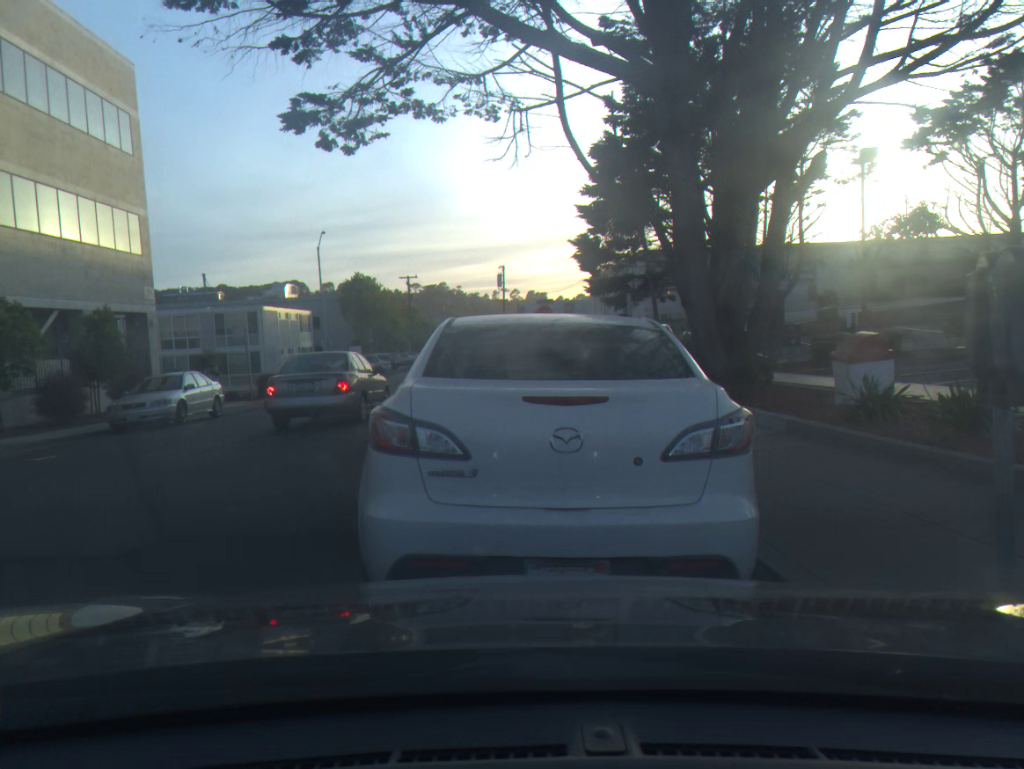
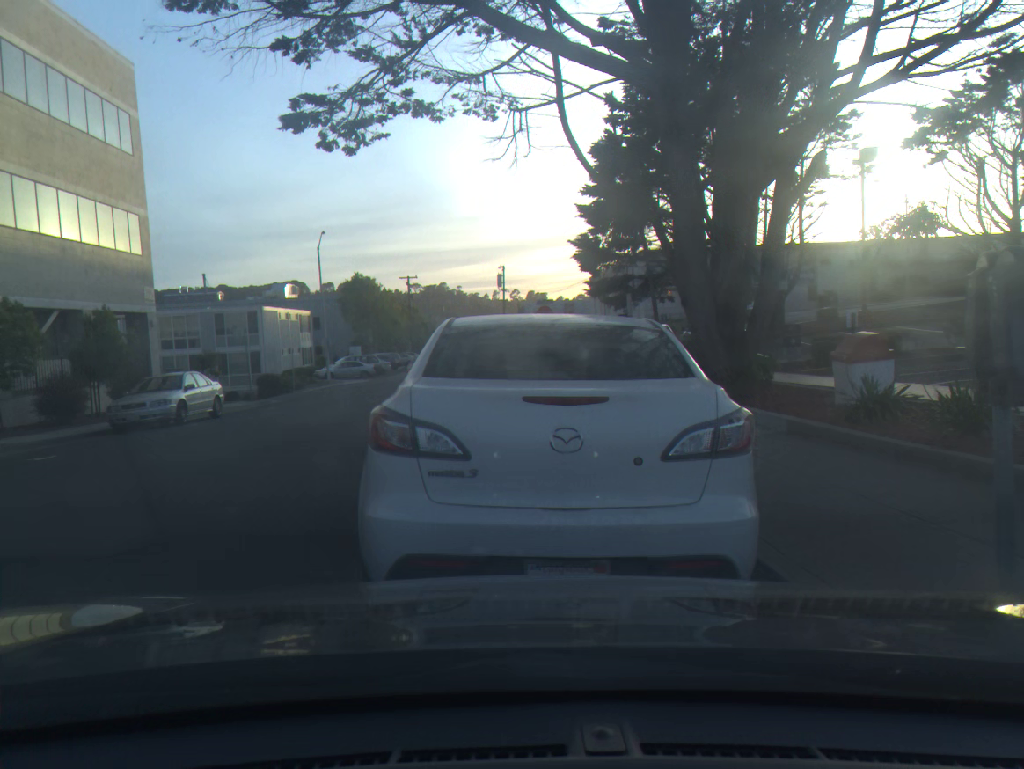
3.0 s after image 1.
(0.0, 0.0) m; 0°
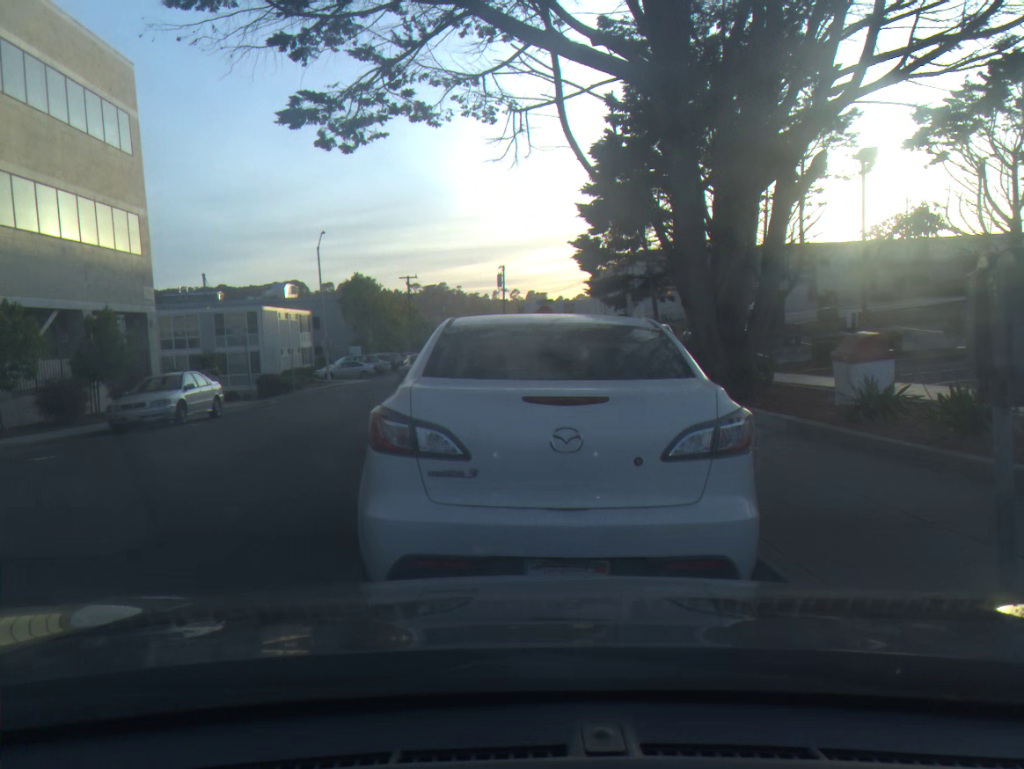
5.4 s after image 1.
(0.0, 0.0) m; 0°
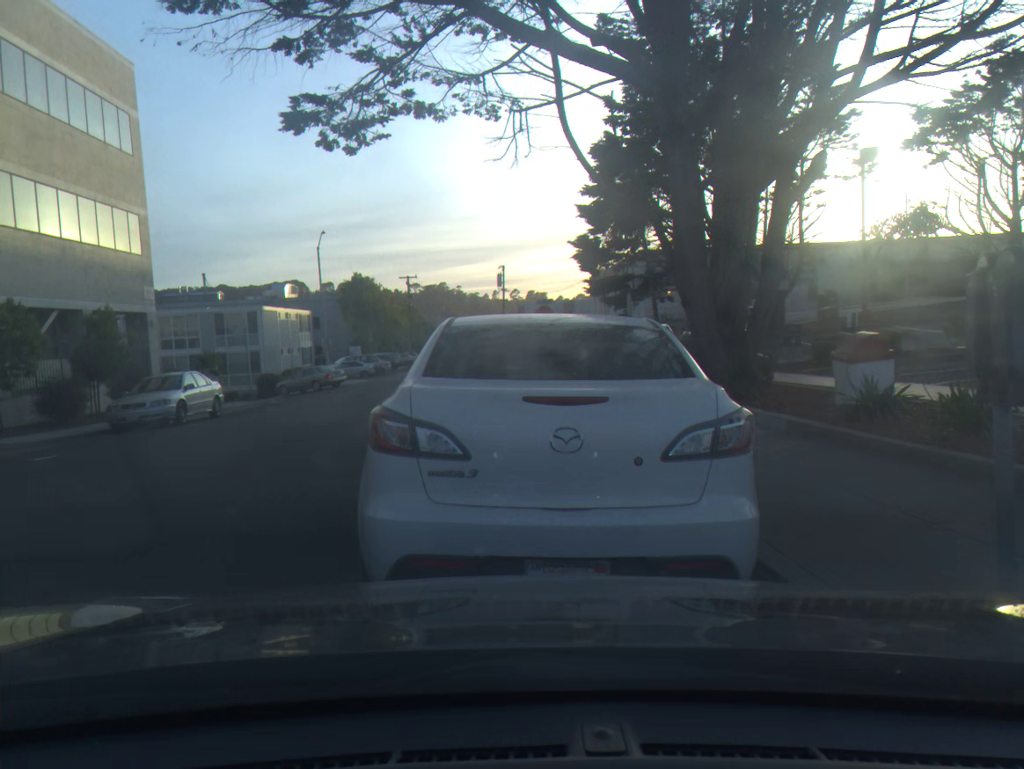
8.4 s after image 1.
(0.0, 0.0) m; 0°
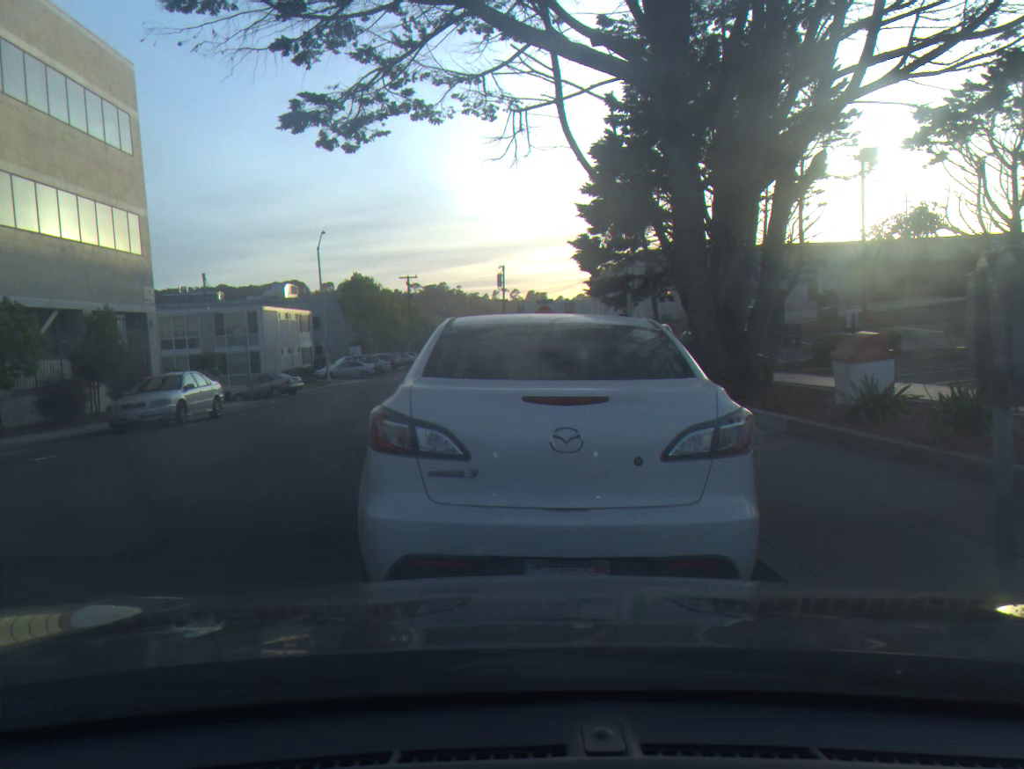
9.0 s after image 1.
(0.0, 0.0) m; 0°
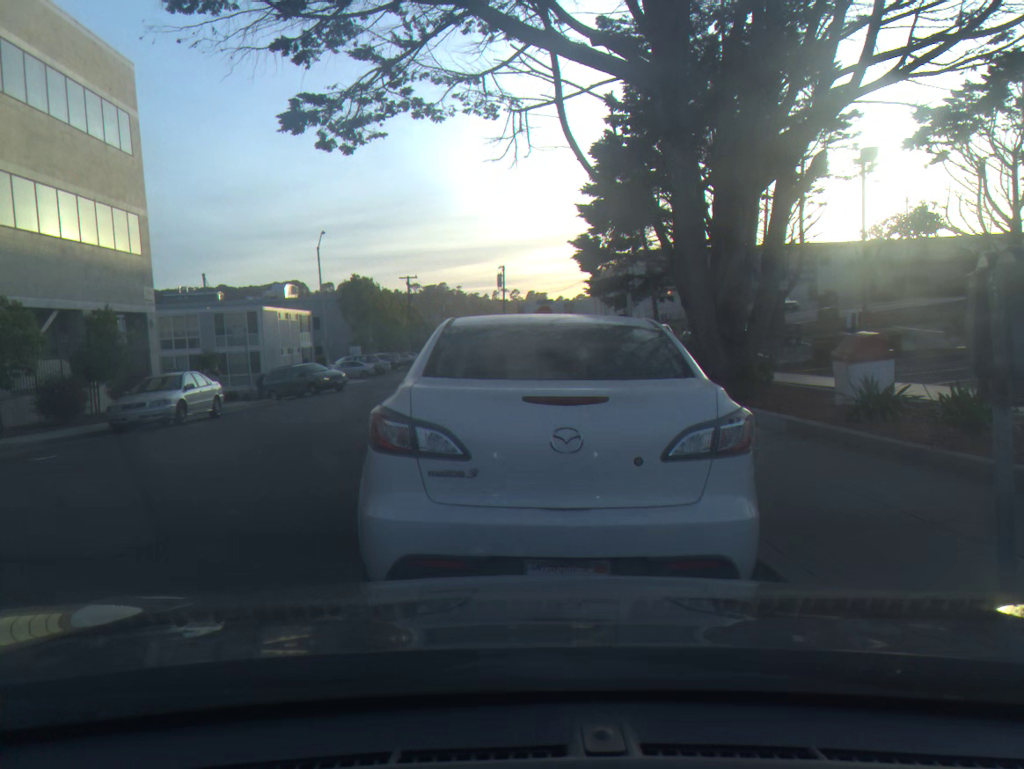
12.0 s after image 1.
(0.0, 0.0) m; 0°
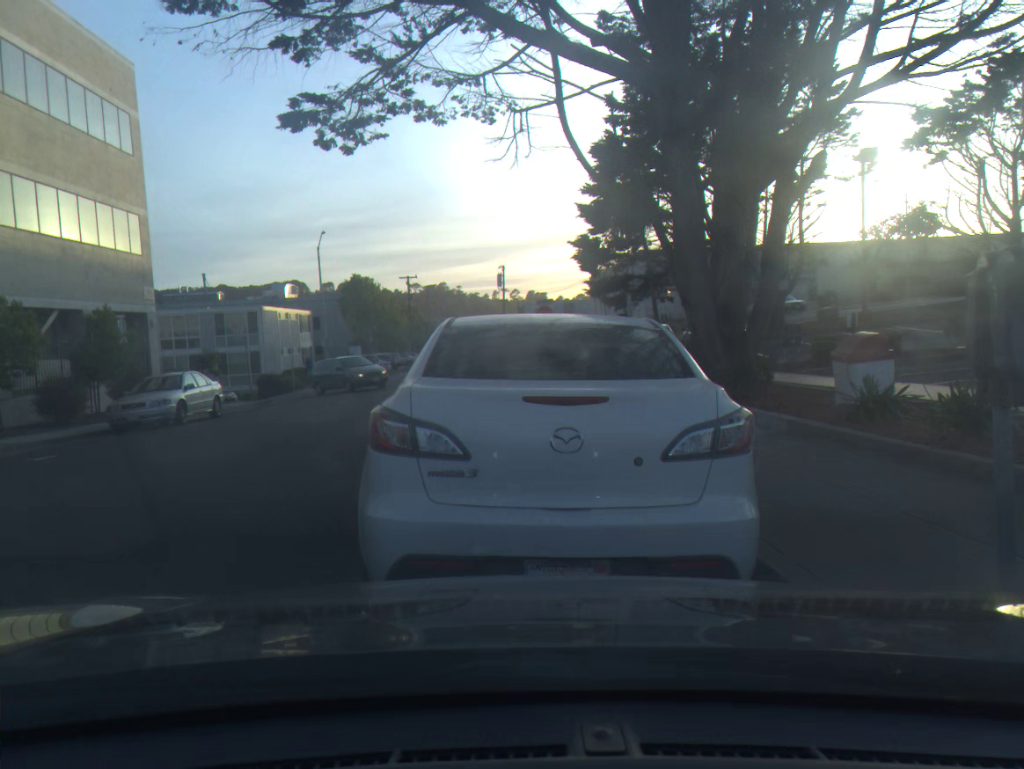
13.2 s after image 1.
(0.0, 0.0) m; 0°
